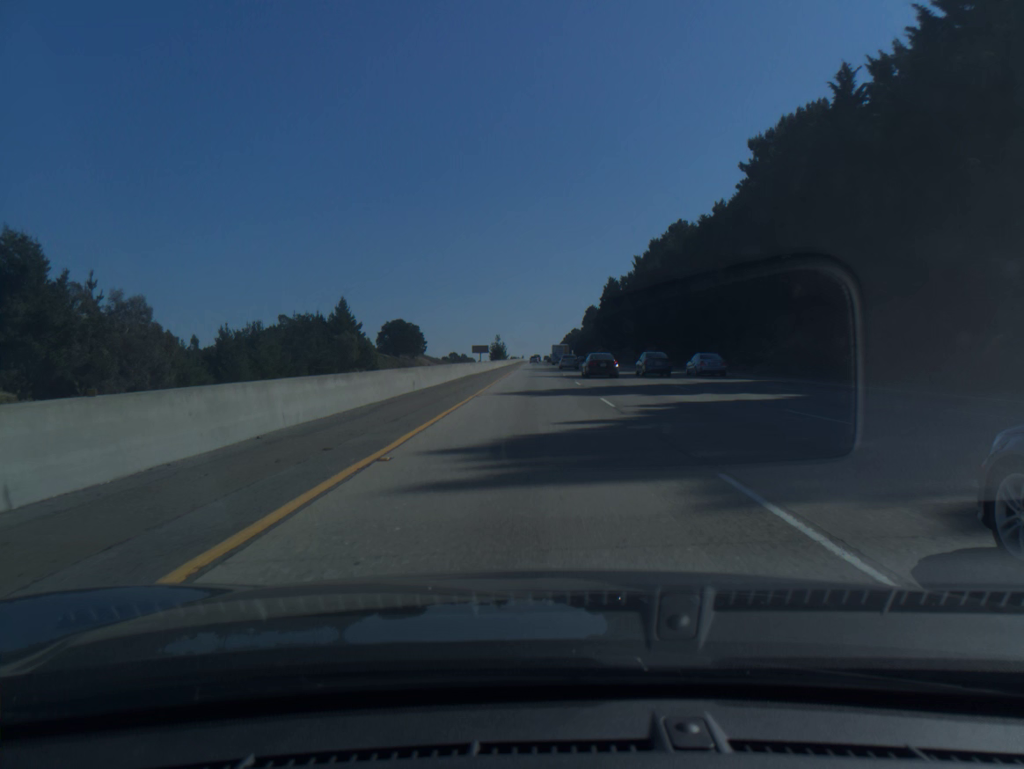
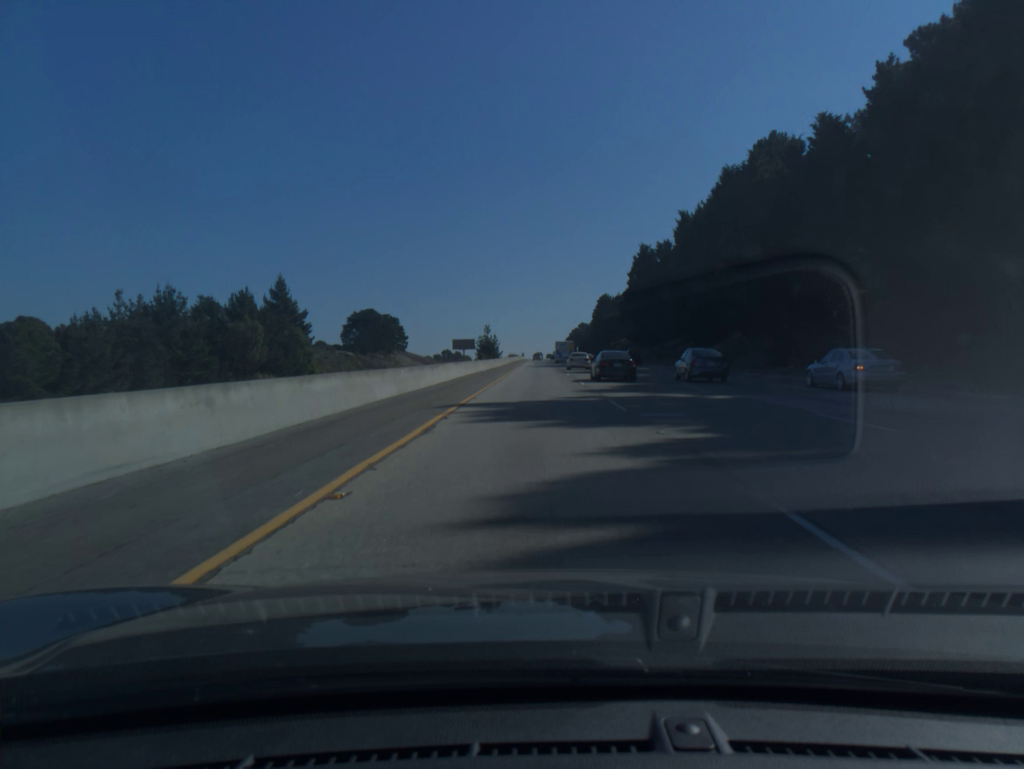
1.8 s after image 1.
(-0.1, +60.5) m; 0°
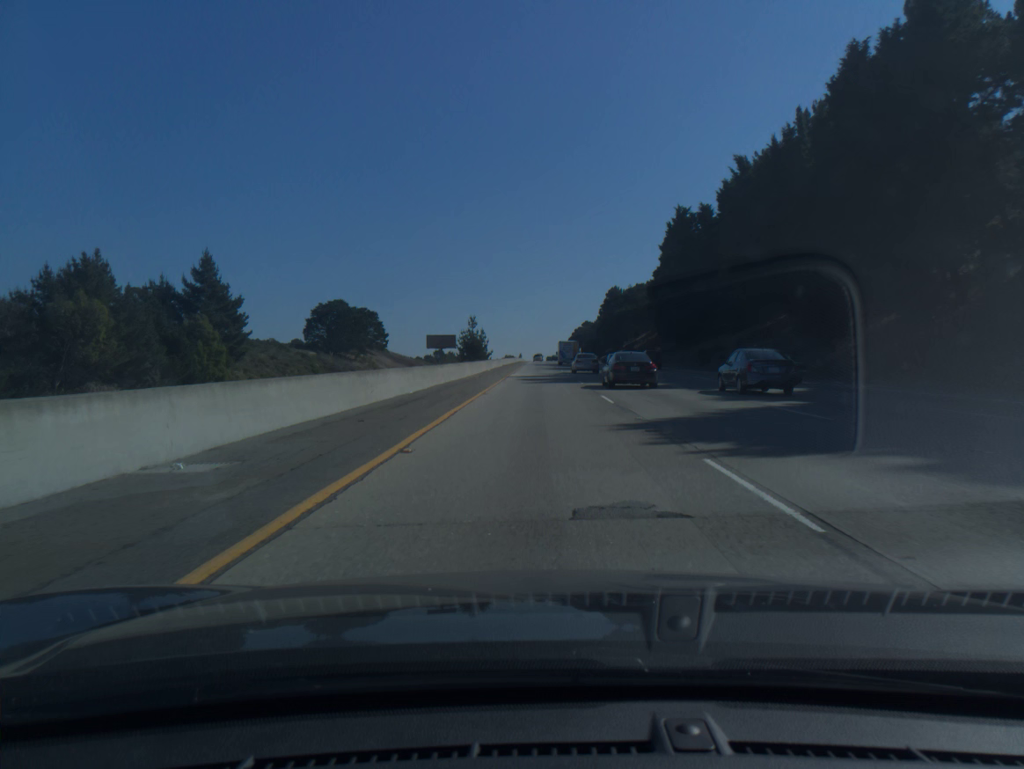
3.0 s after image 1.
(0.0, +40.6) m; 0°
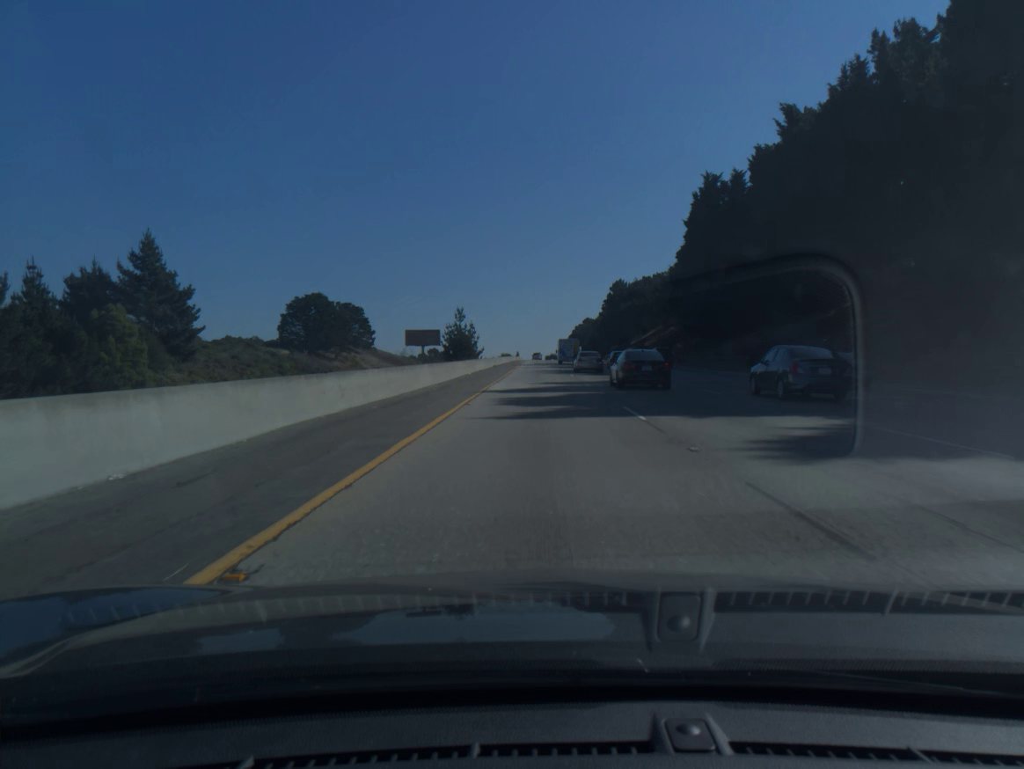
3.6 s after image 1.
(0.0, +20.3) m; 0°
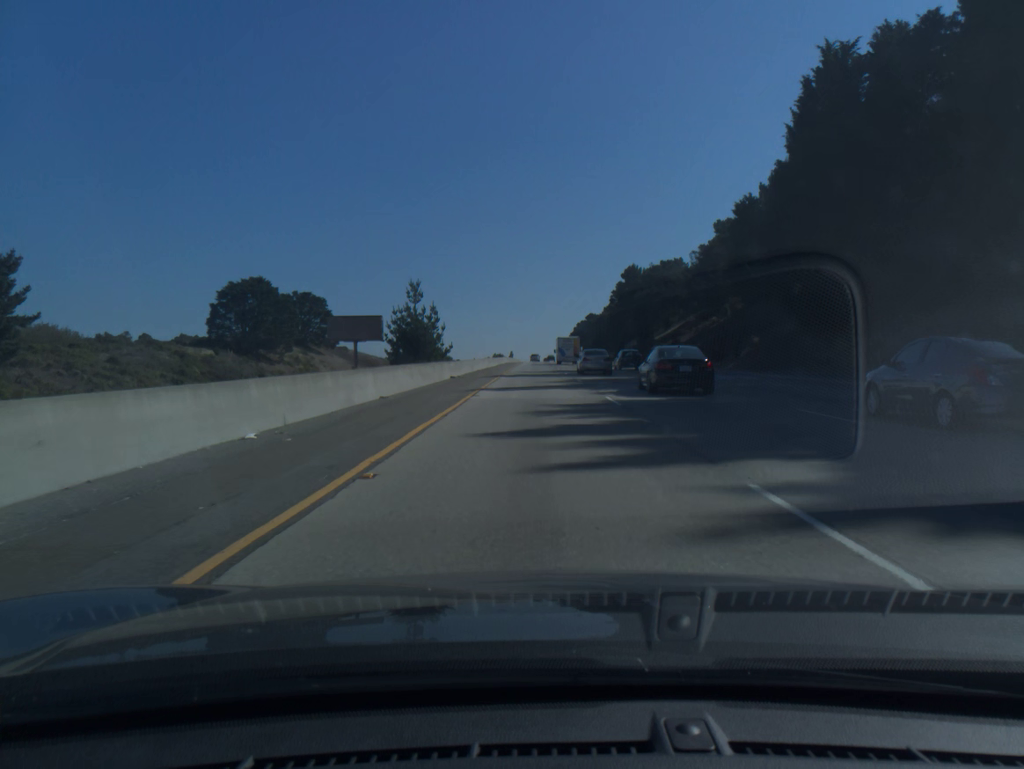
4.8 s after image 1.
(+0.1, +40.3) m; 0°
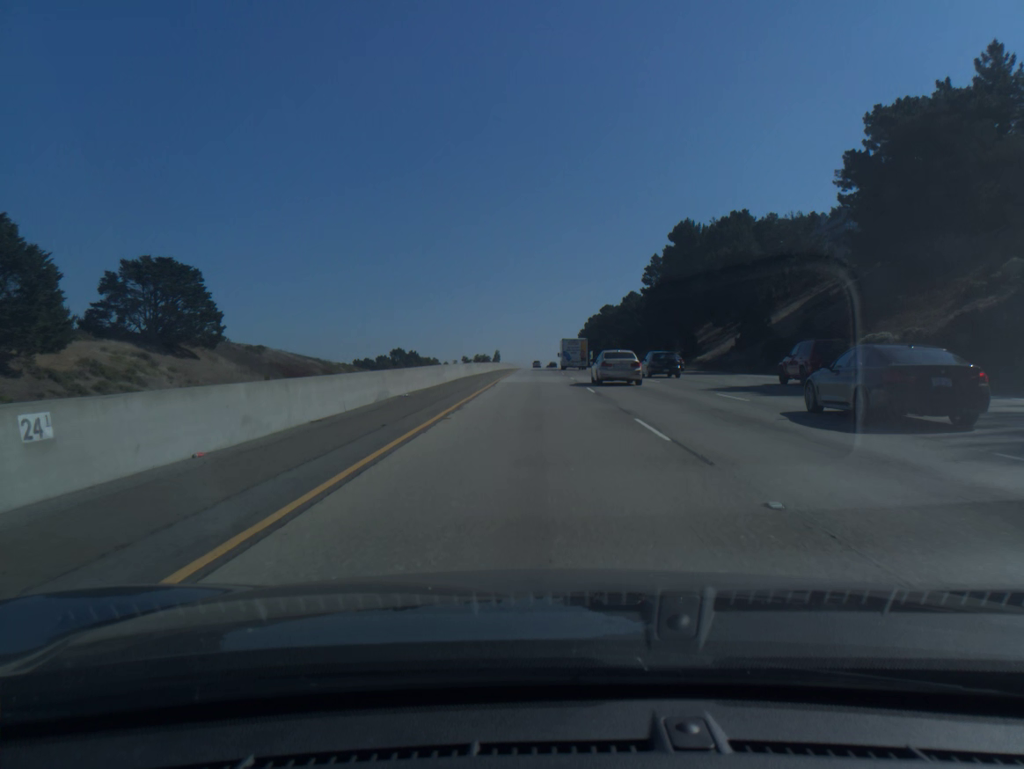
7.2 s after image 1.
(0.0, +80.1) m; 0°
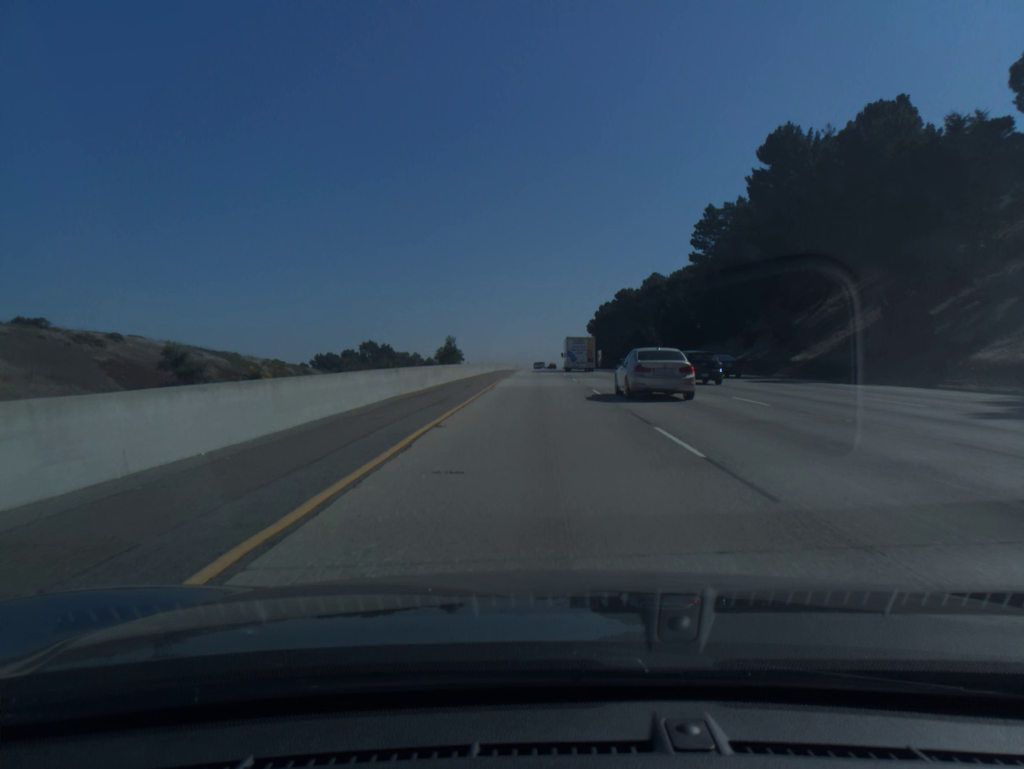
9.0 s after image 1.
(0.0, +60.2) m; 0°
